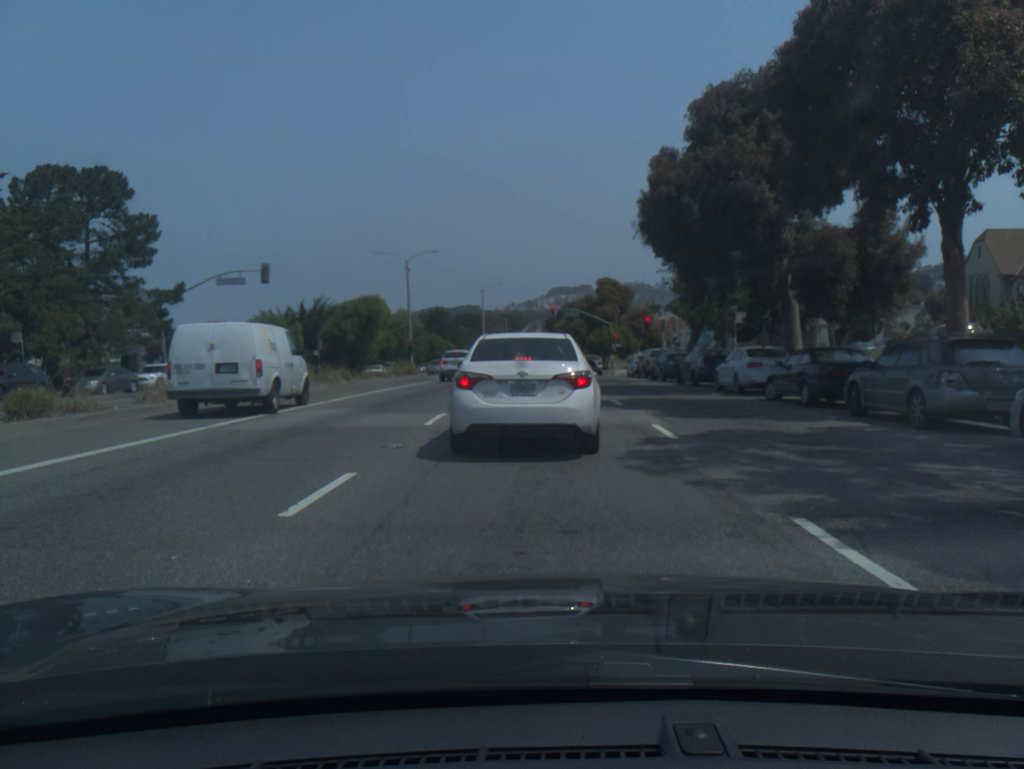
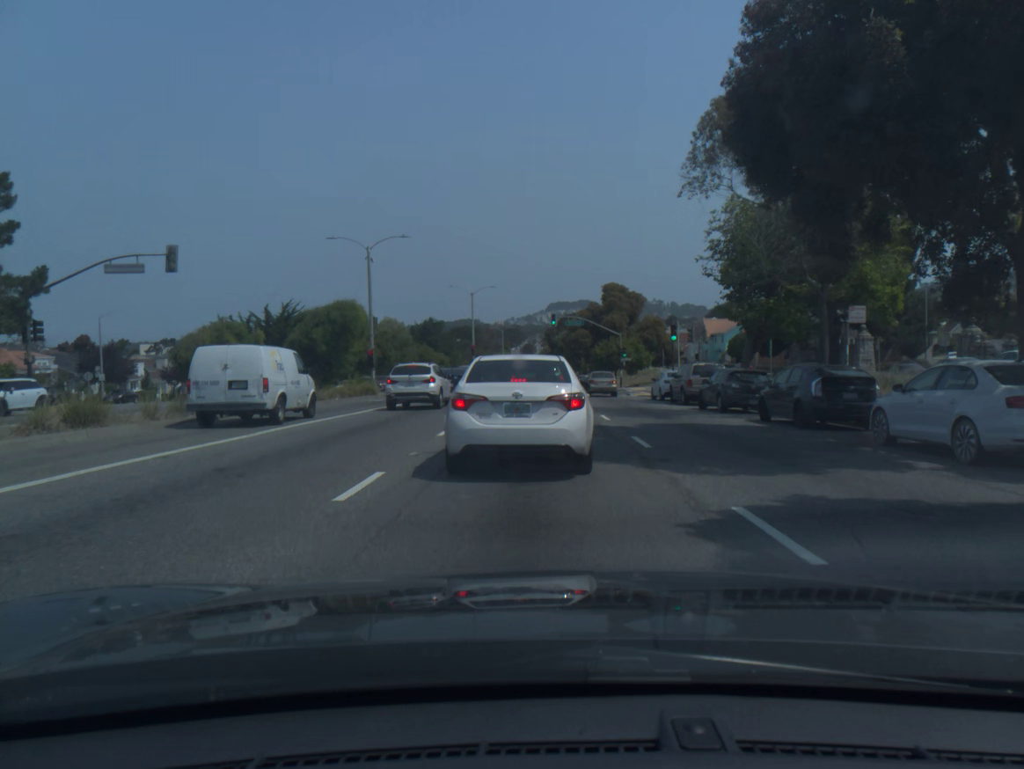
(+0.1, +13.4) m; 0°
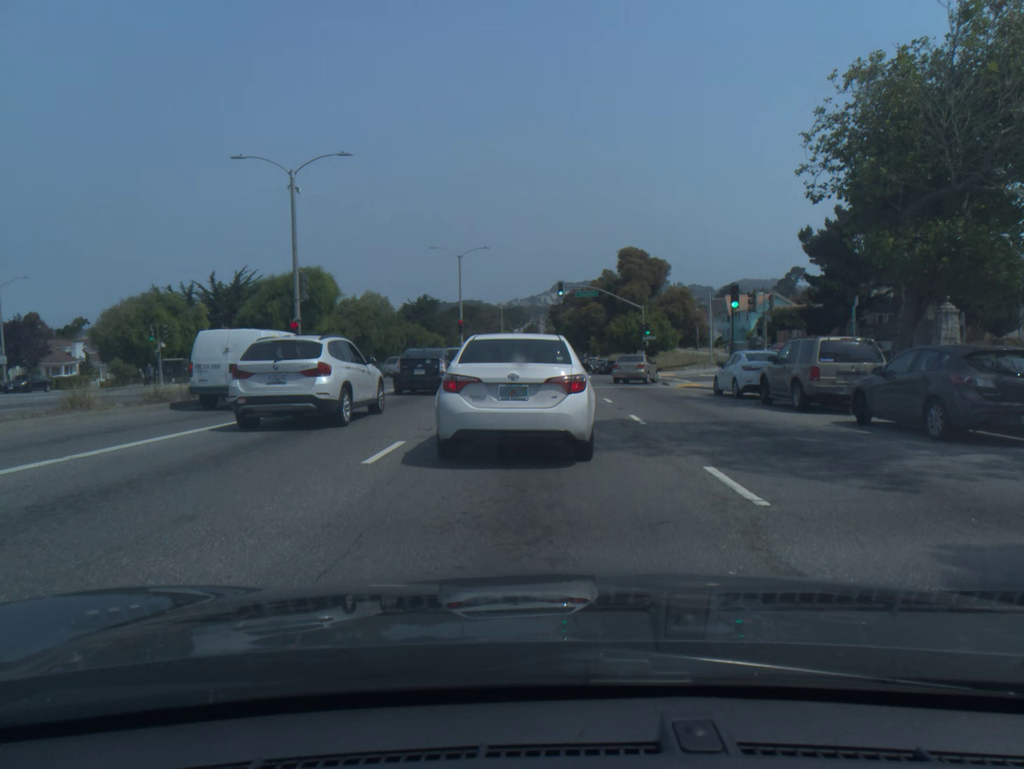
(-0.1, +13.8) m; 0°
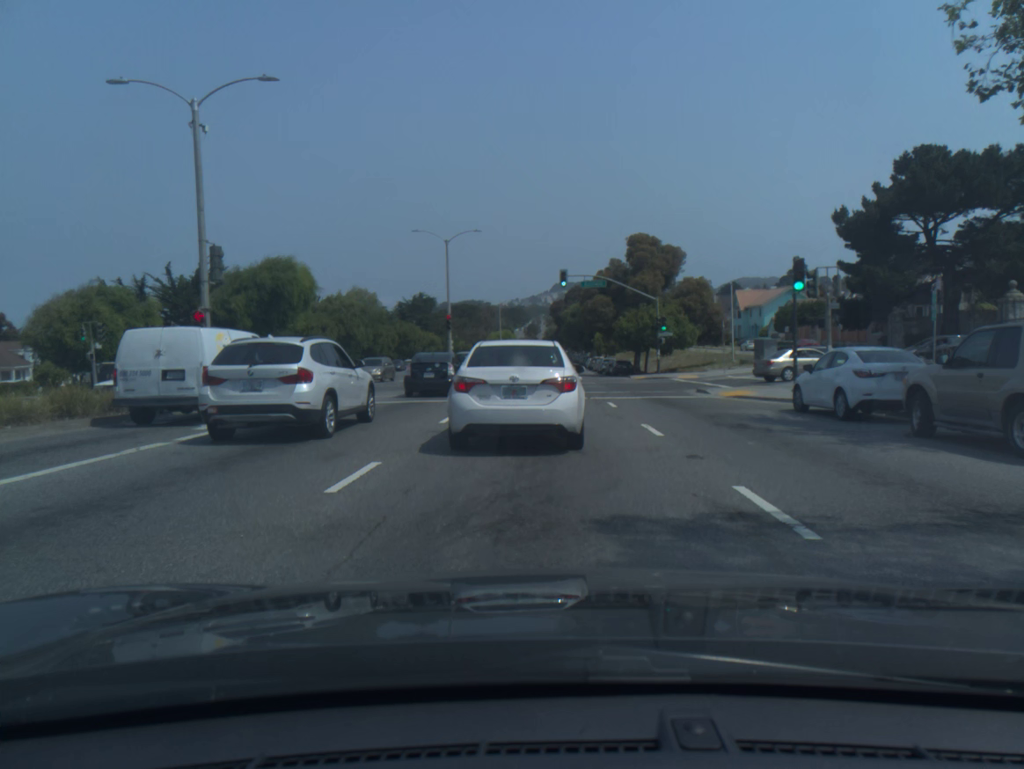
(+0.1, +8.6) m; 0°
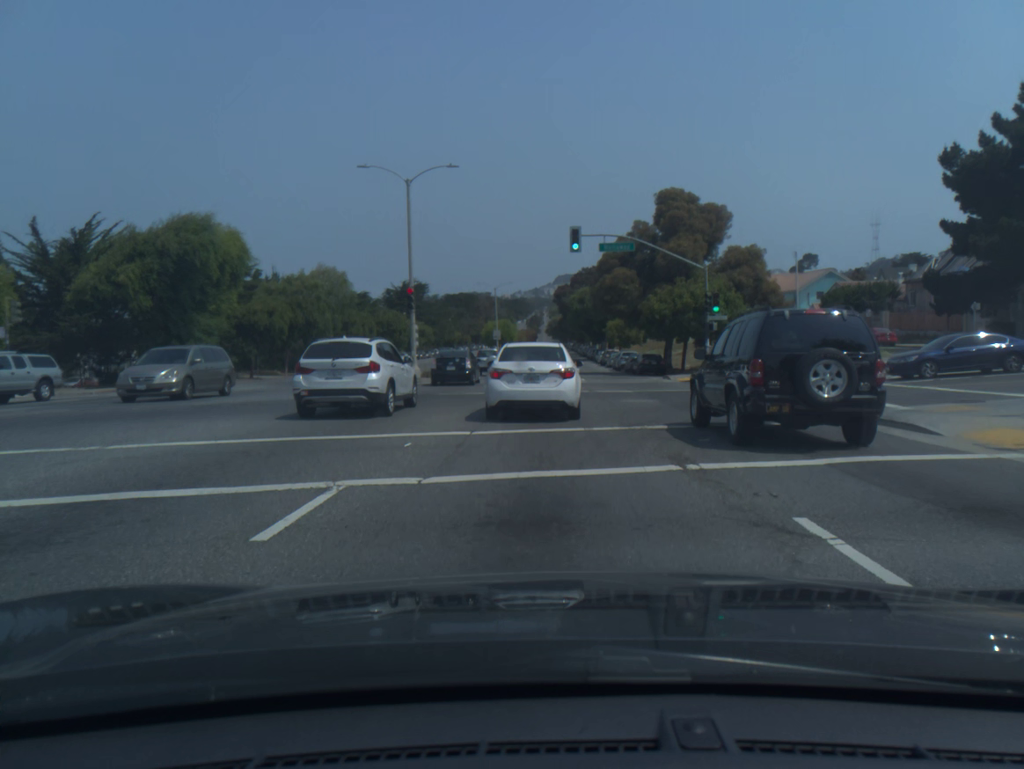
(-0.2, +15.5) m; -1°
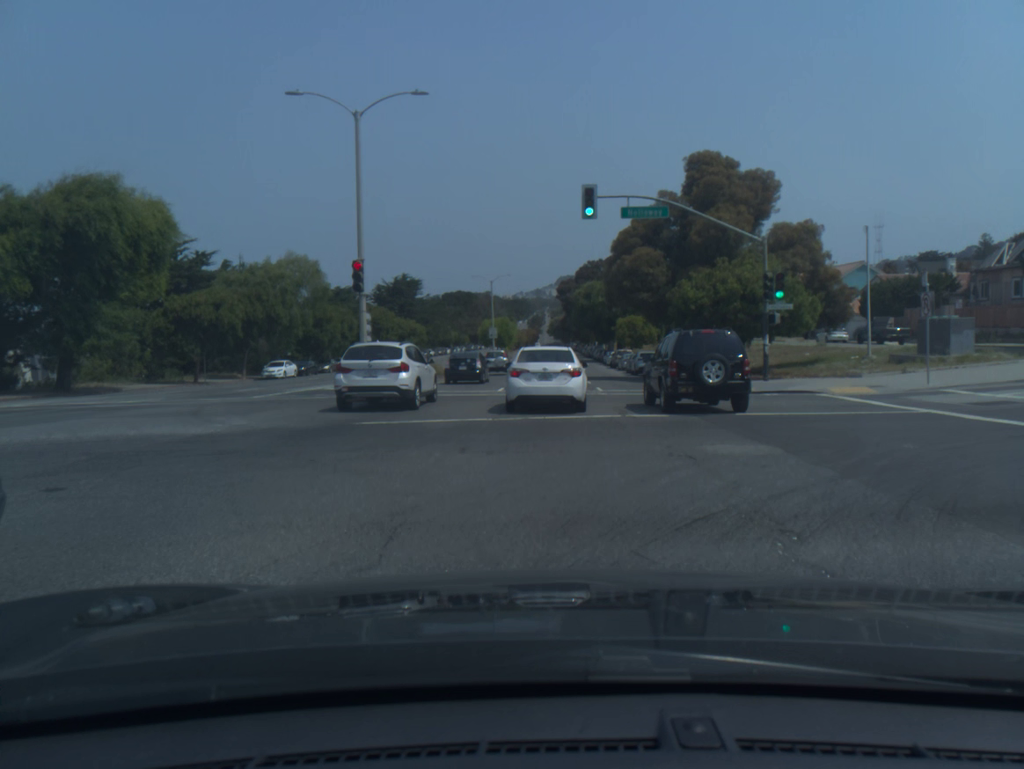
(0.0, +10.2) m; 0°
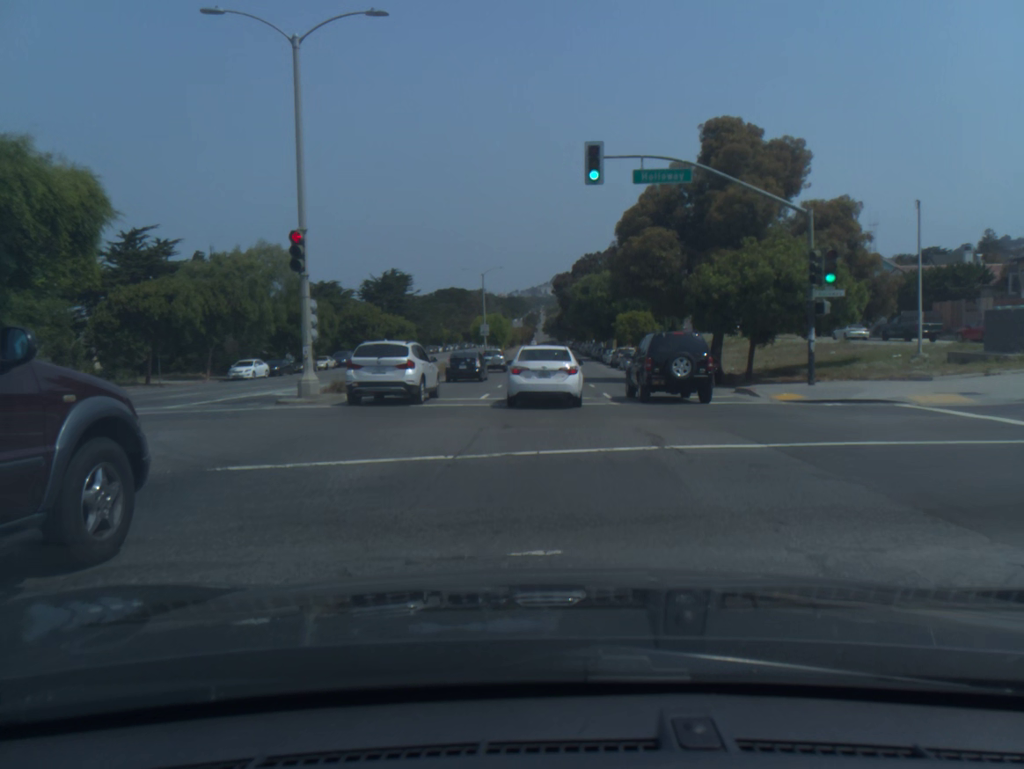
(0.0, +5.7) m; 0°
